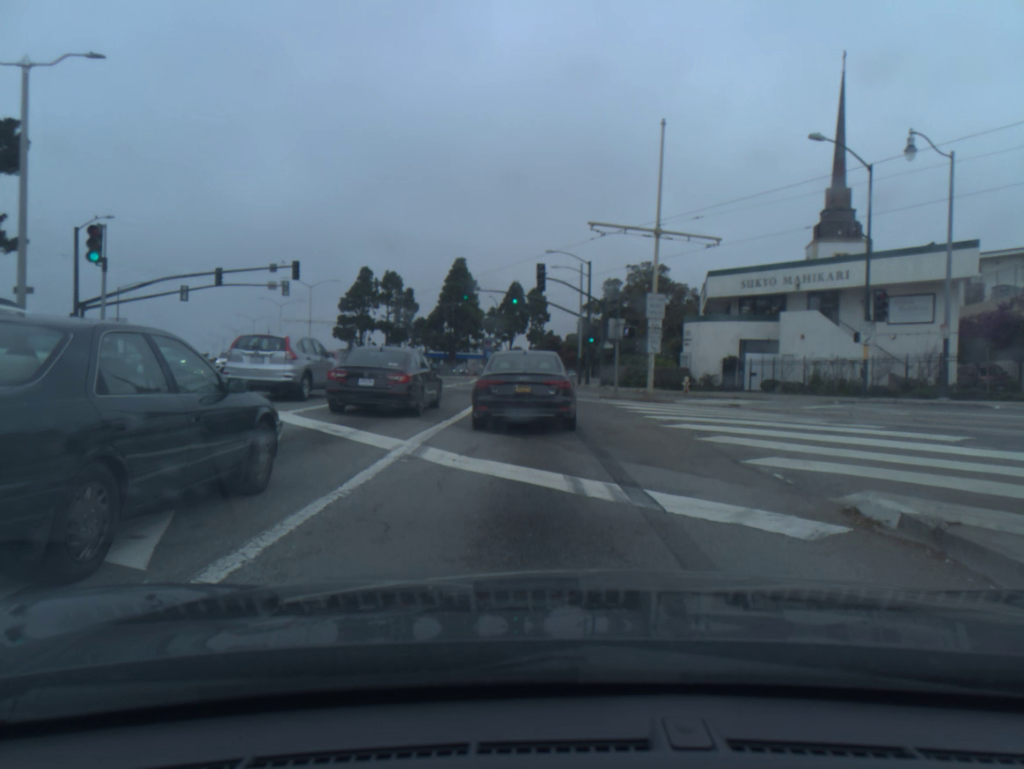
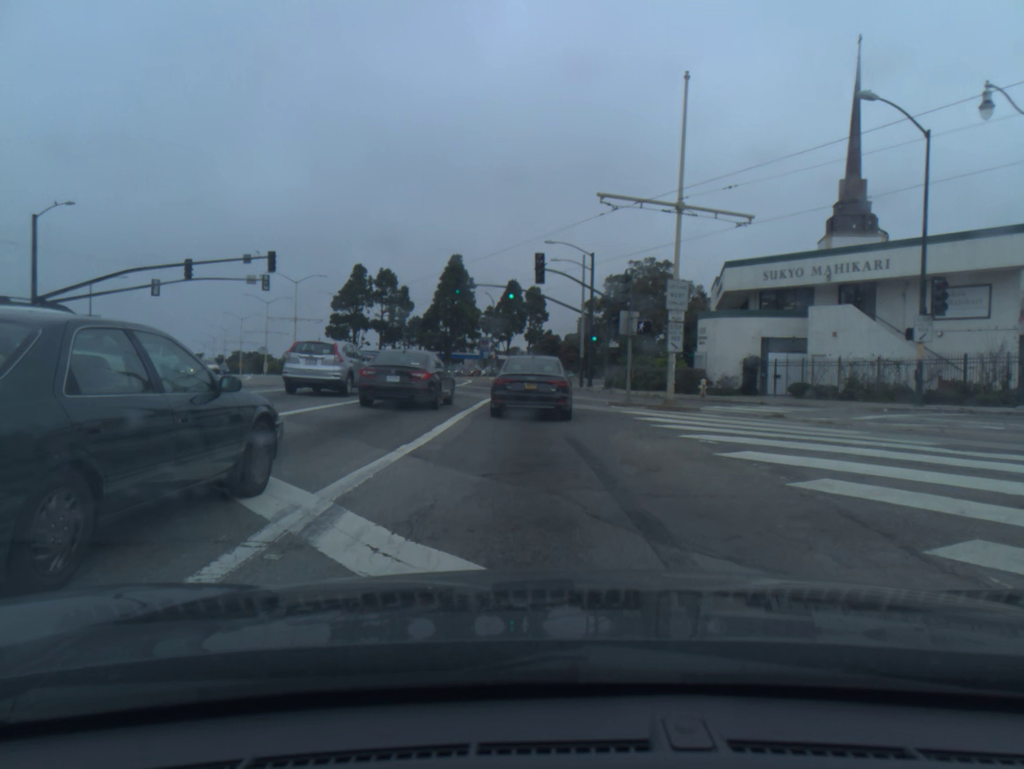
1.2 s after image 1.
(0.0, +4.5) m; 0°
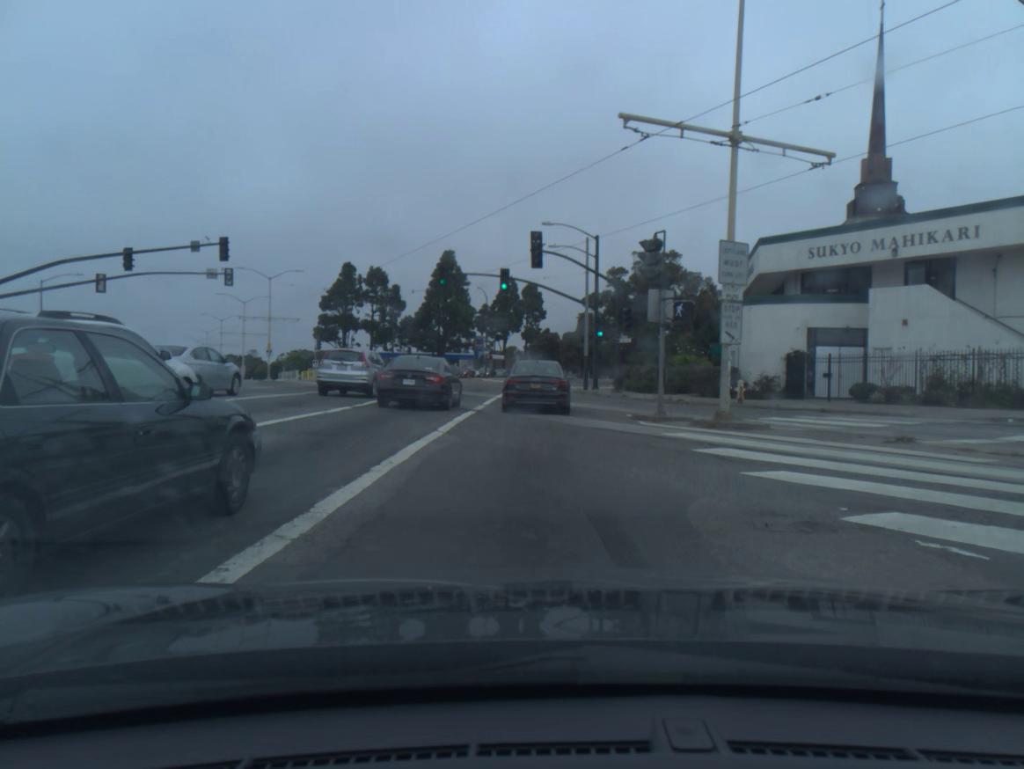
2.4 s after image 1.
(0.0, +7.0) m; 0°
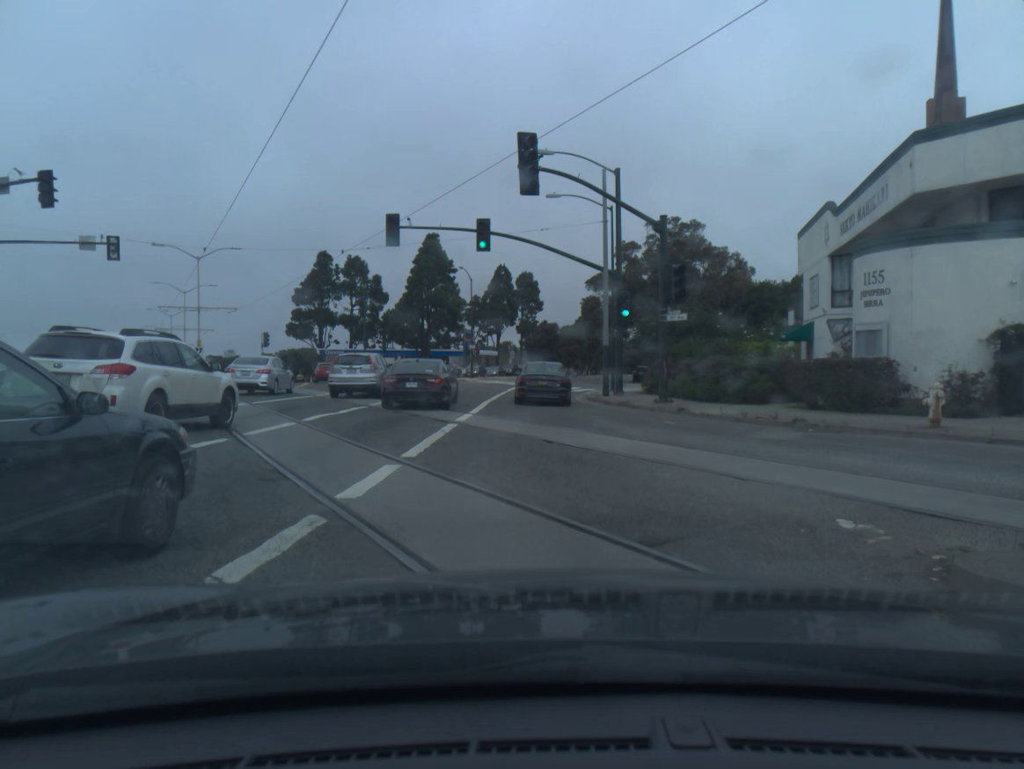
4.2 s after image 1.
(0.0, +14.6) m; 0°
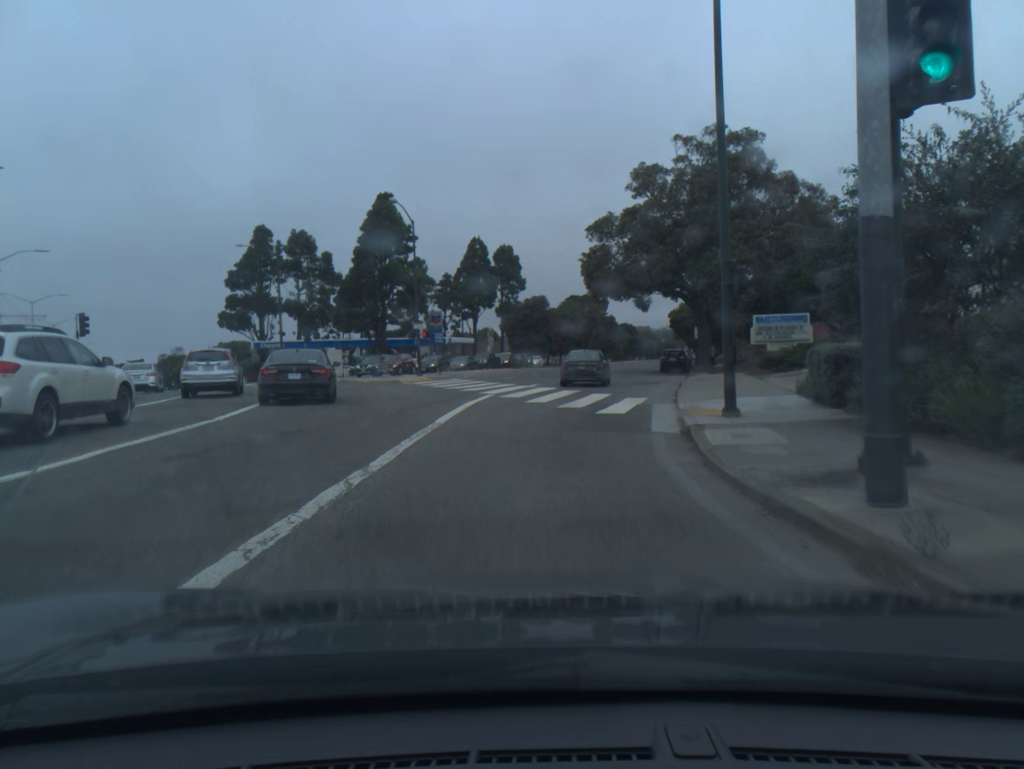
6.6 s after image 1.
(+0.1, +25.7) m; +1°
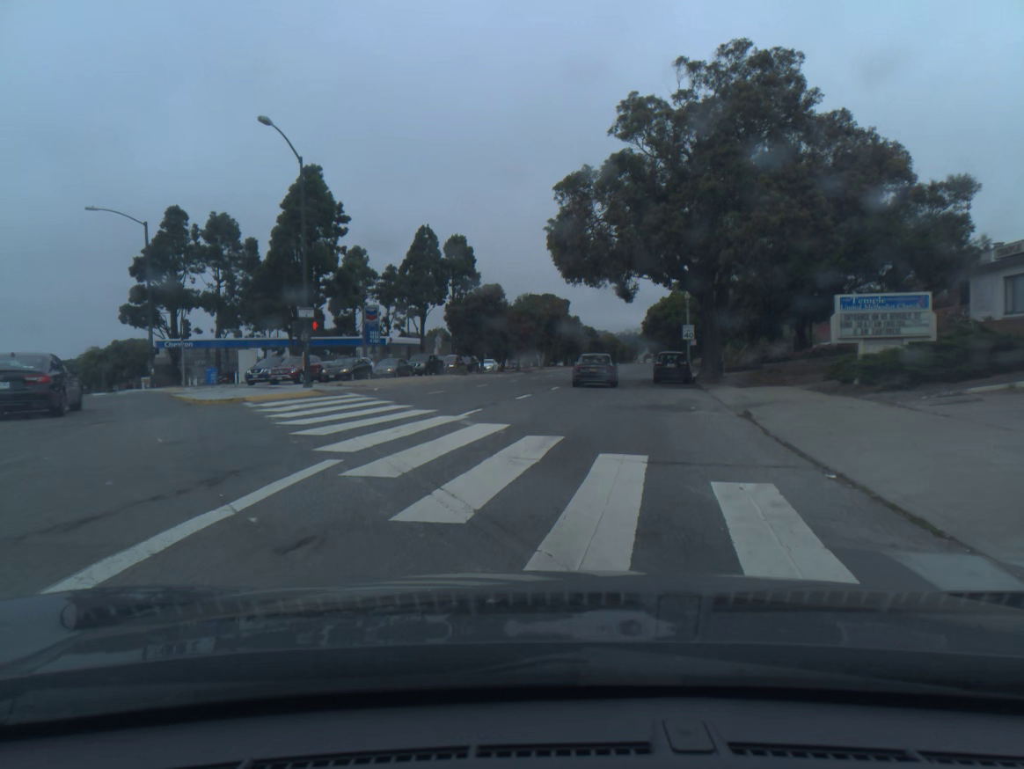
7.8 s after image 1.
(+0.4, +14.8) m; +3°
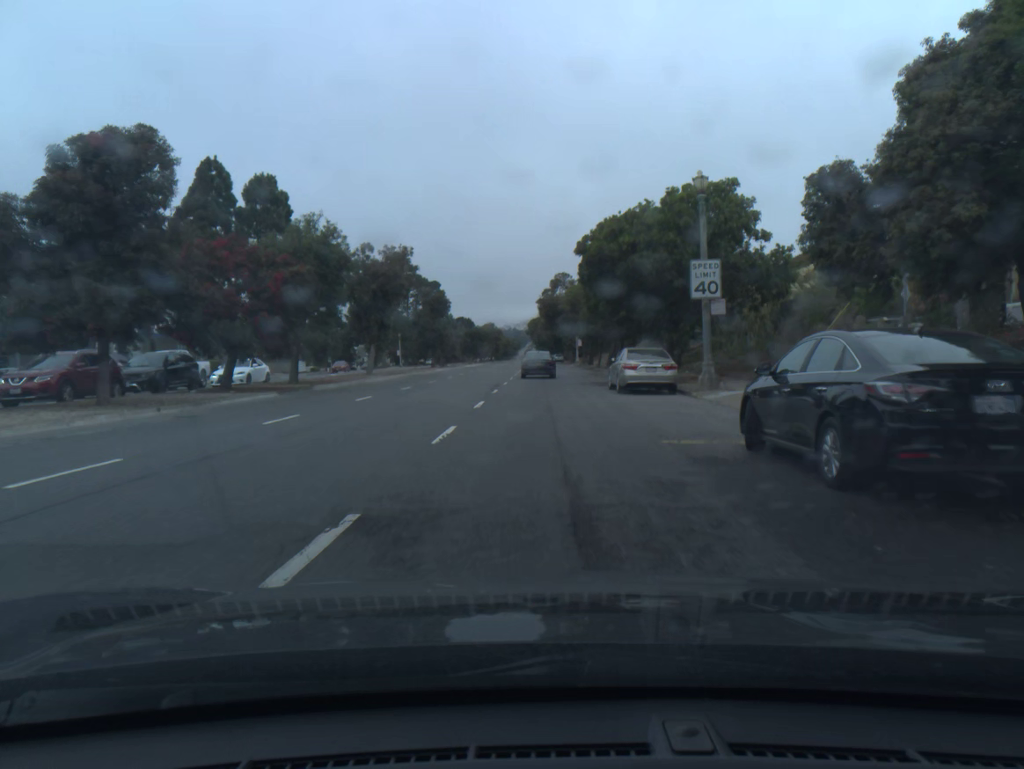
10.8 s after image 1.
(+3.4, +40.9) m; +8°
